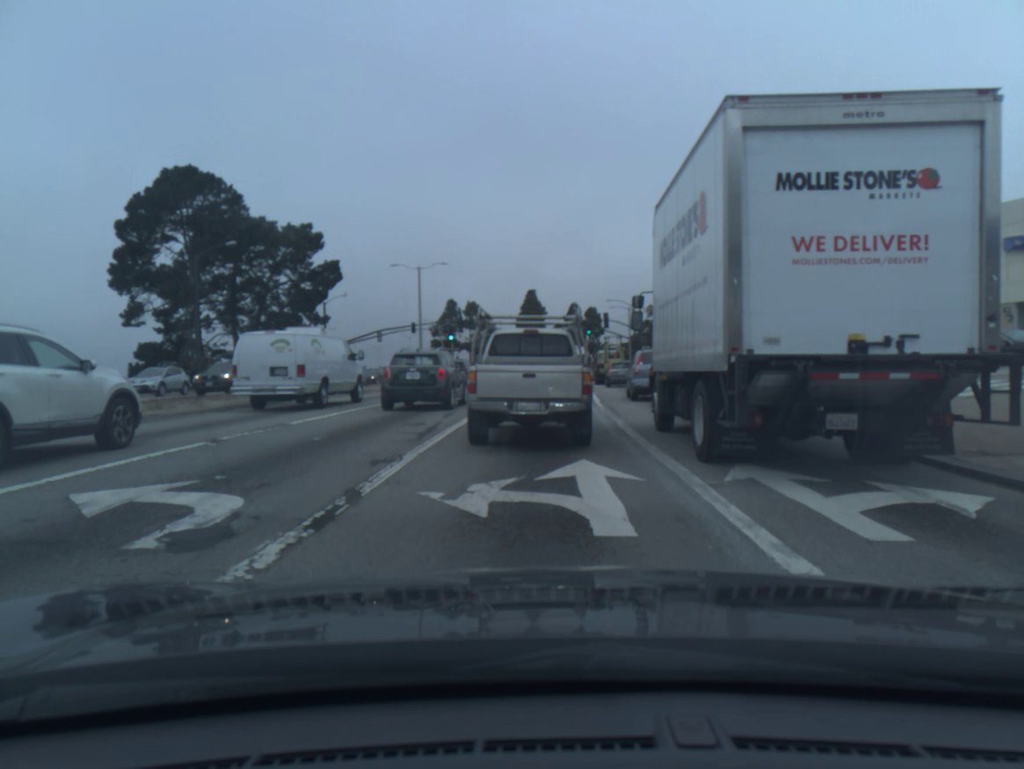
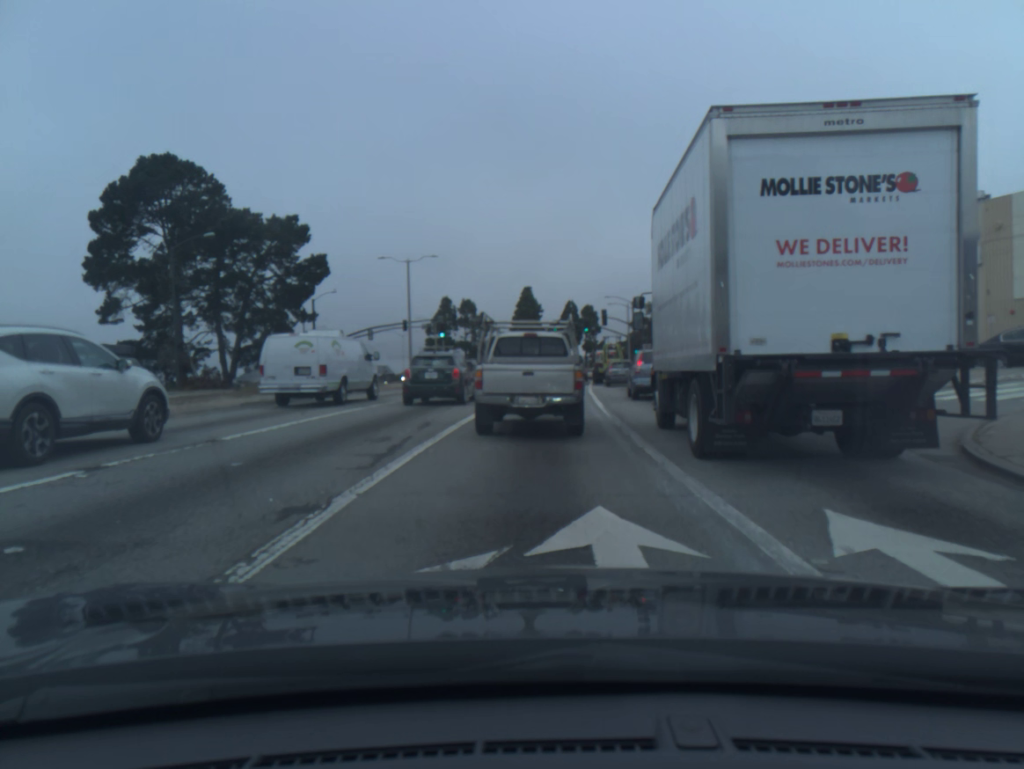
(0.0, +3.1) m; 0°
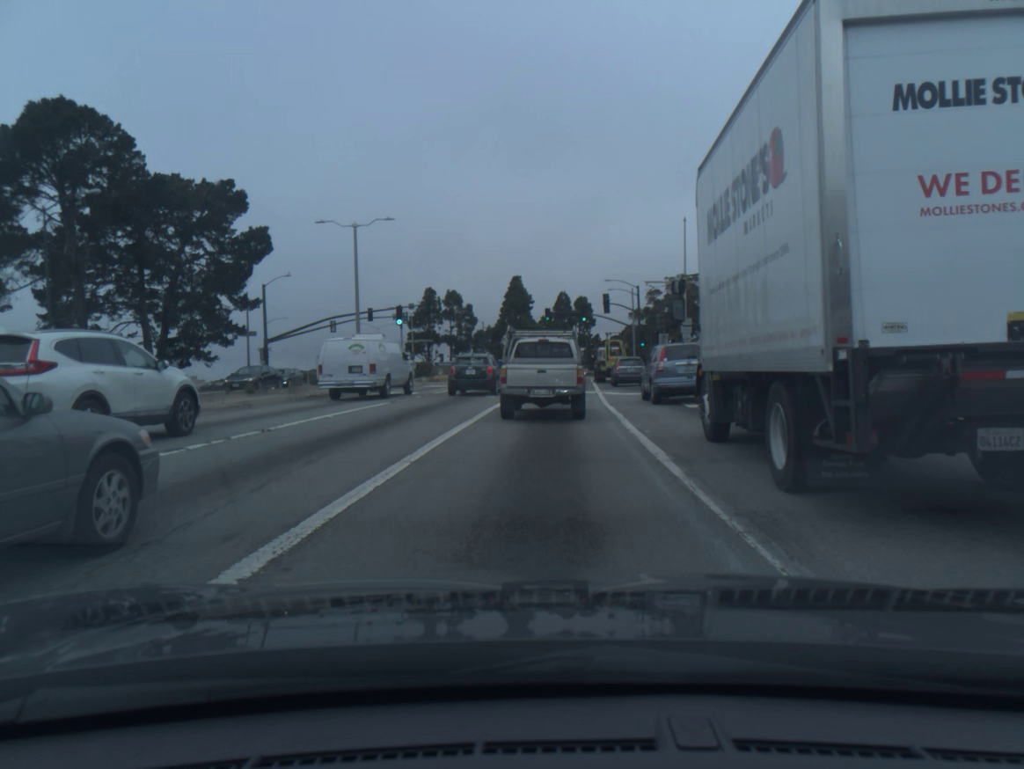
(0.0, +13.2) m; 0°
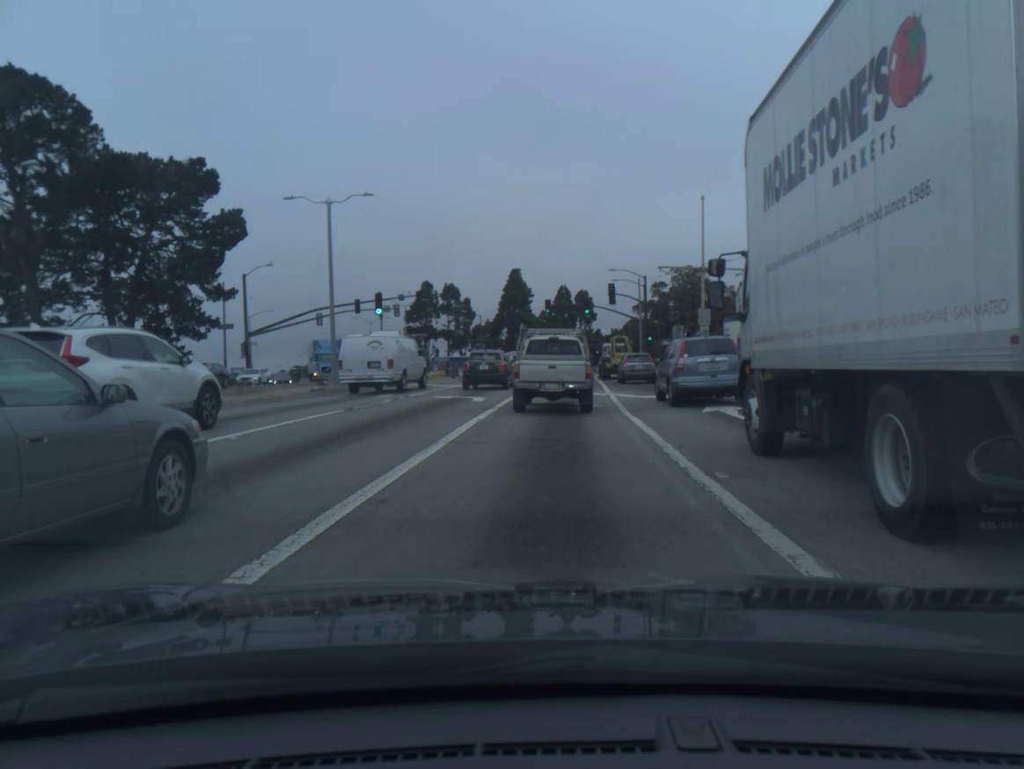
(0.0, +5.4) m; 0°
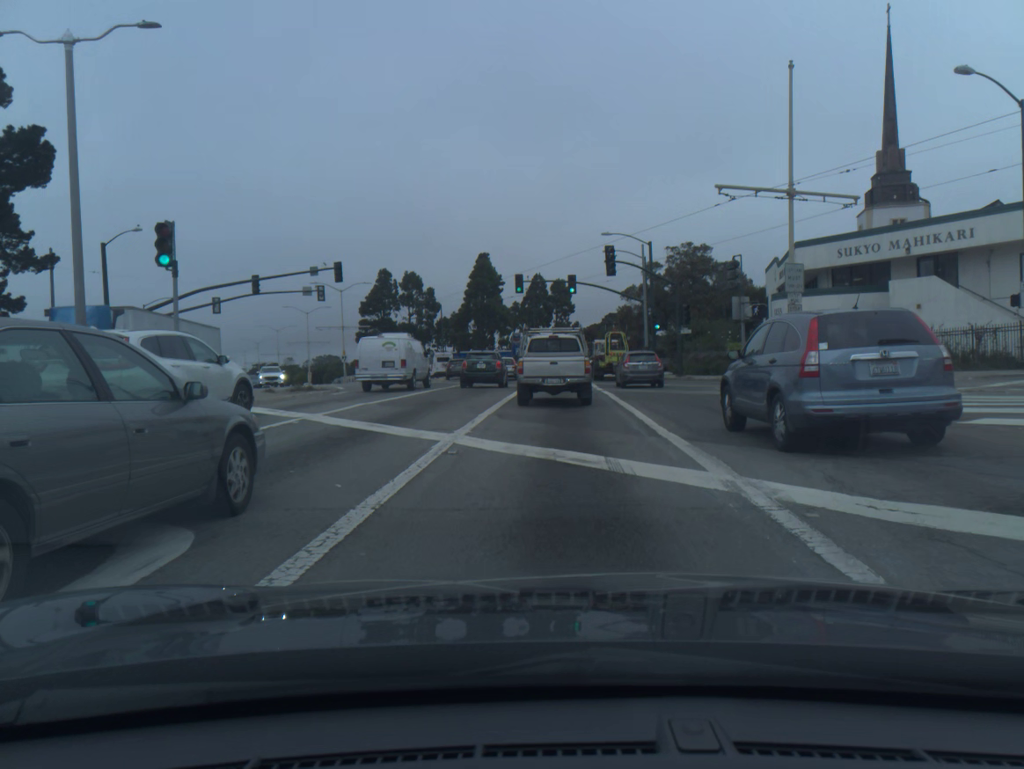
(+0.3, +19.1) m; +2°
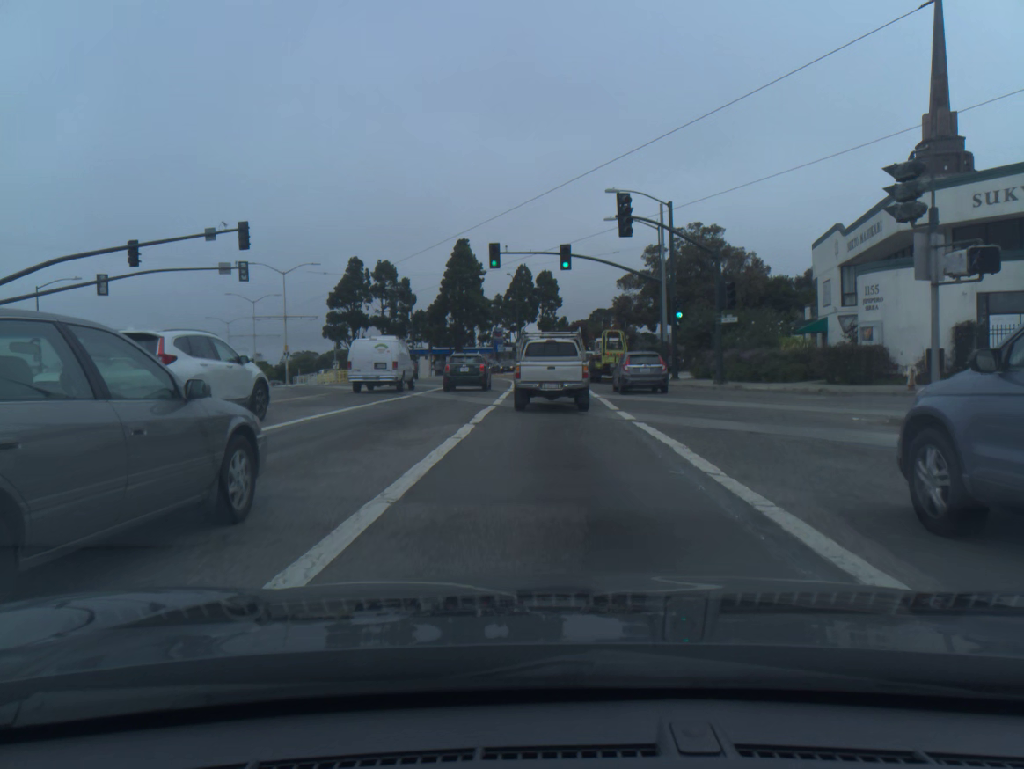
(+0.1, +13.9) m; +1°
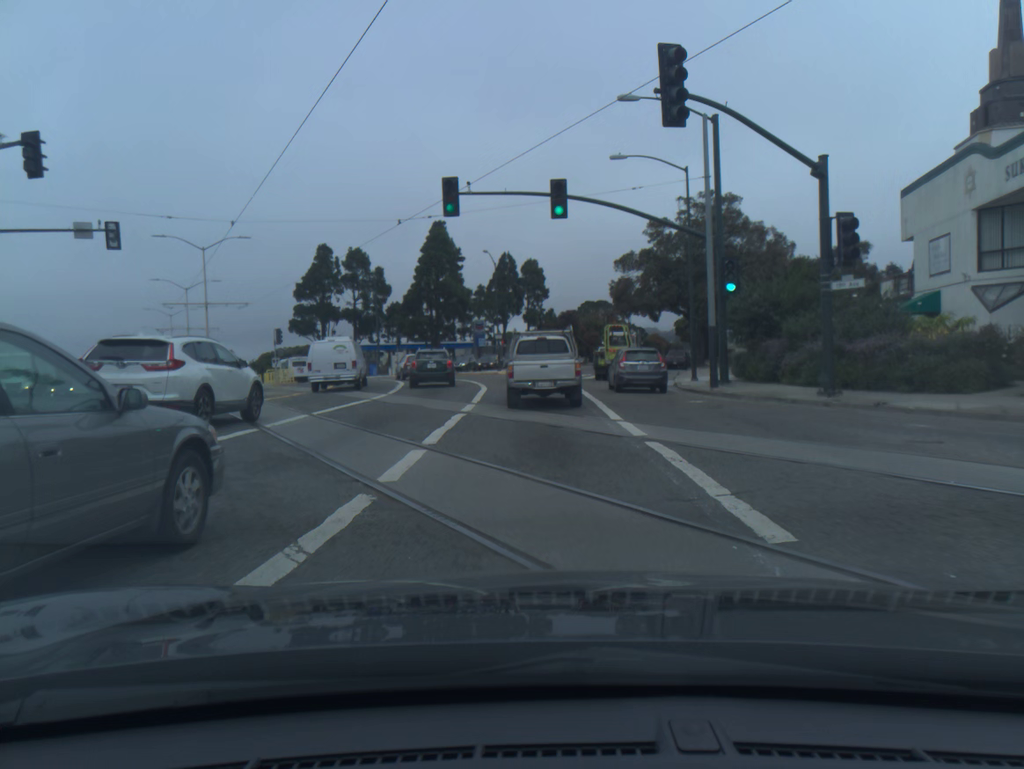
(+0.1, +14.3) m; +1°
